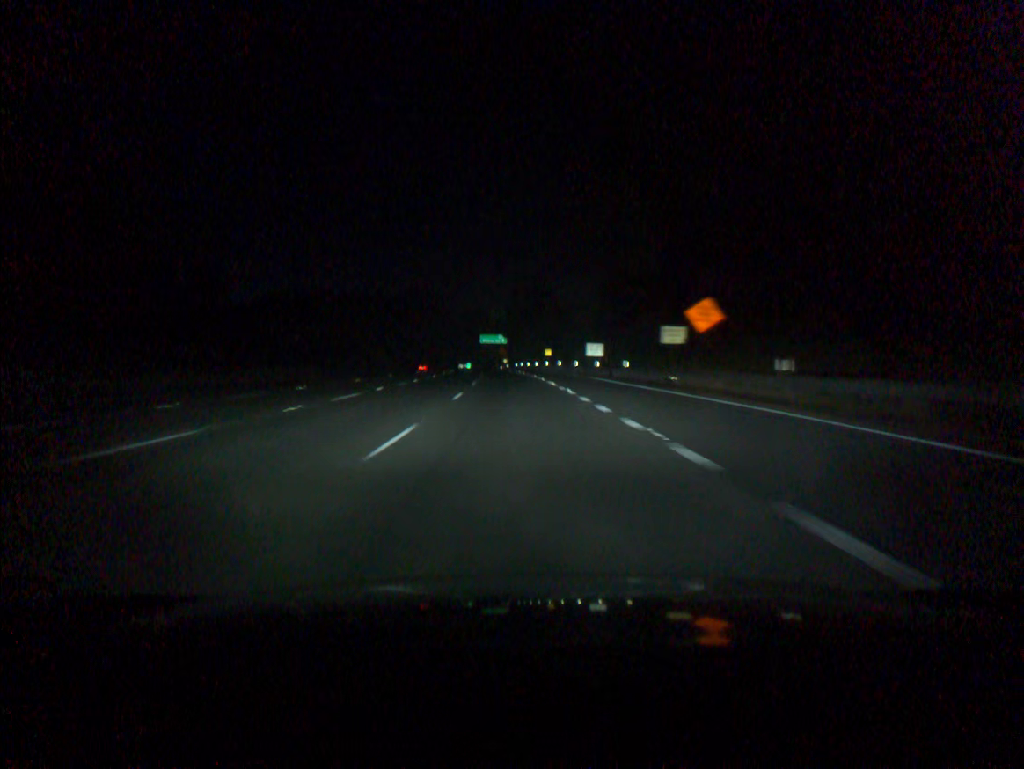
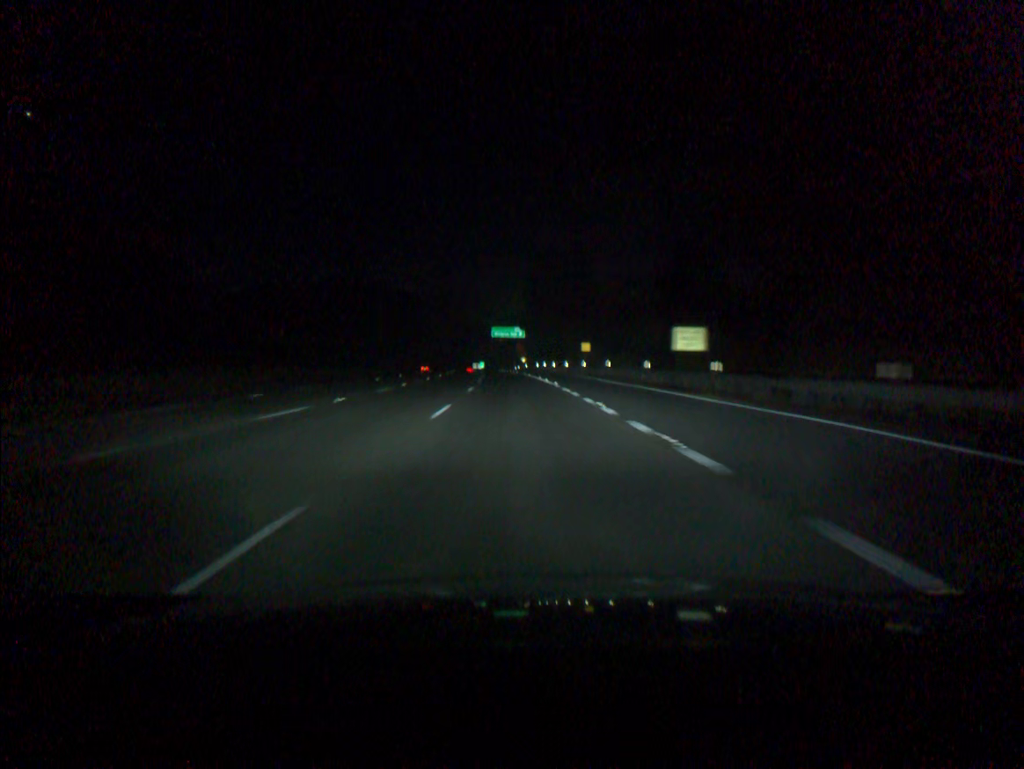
(-0.5, +36.7) m; -1°
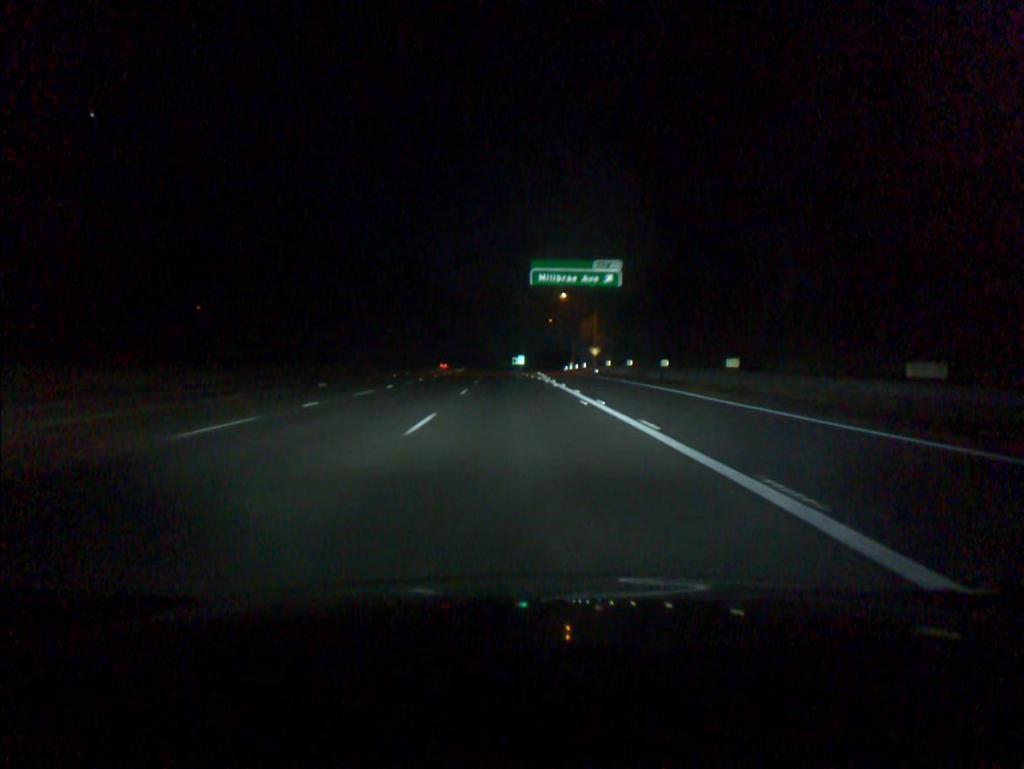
(-2.6, +92.0) m; -3°
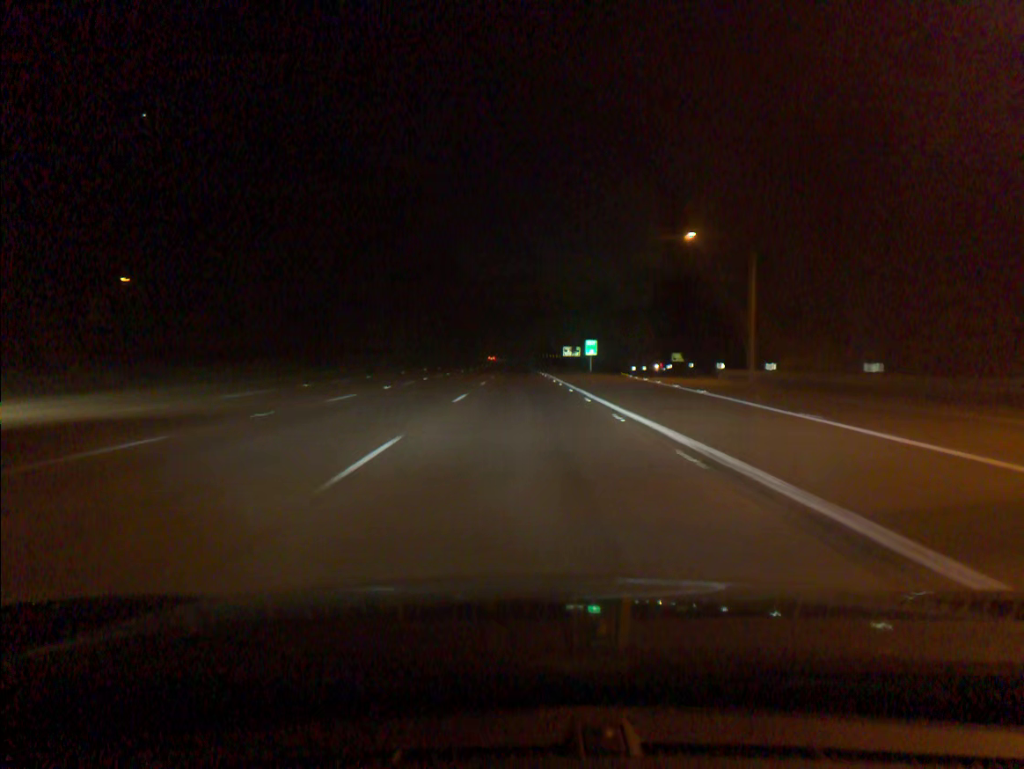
(-2.8, +92.4) m; -3°
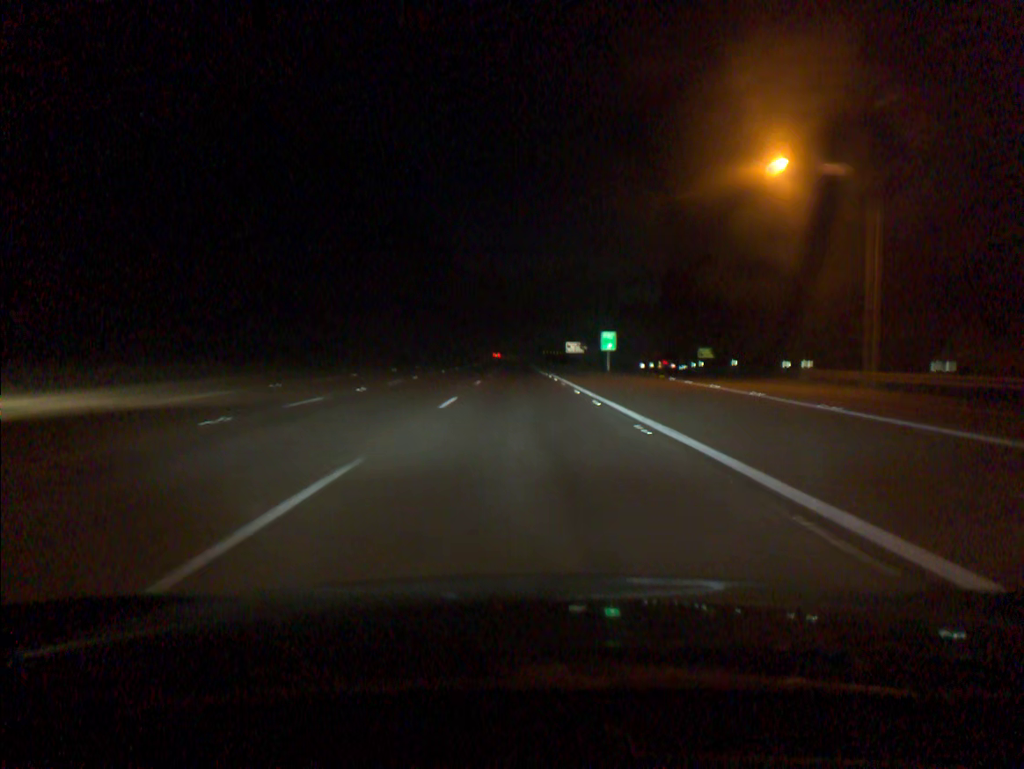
(0.0, +18.5) m; 0°
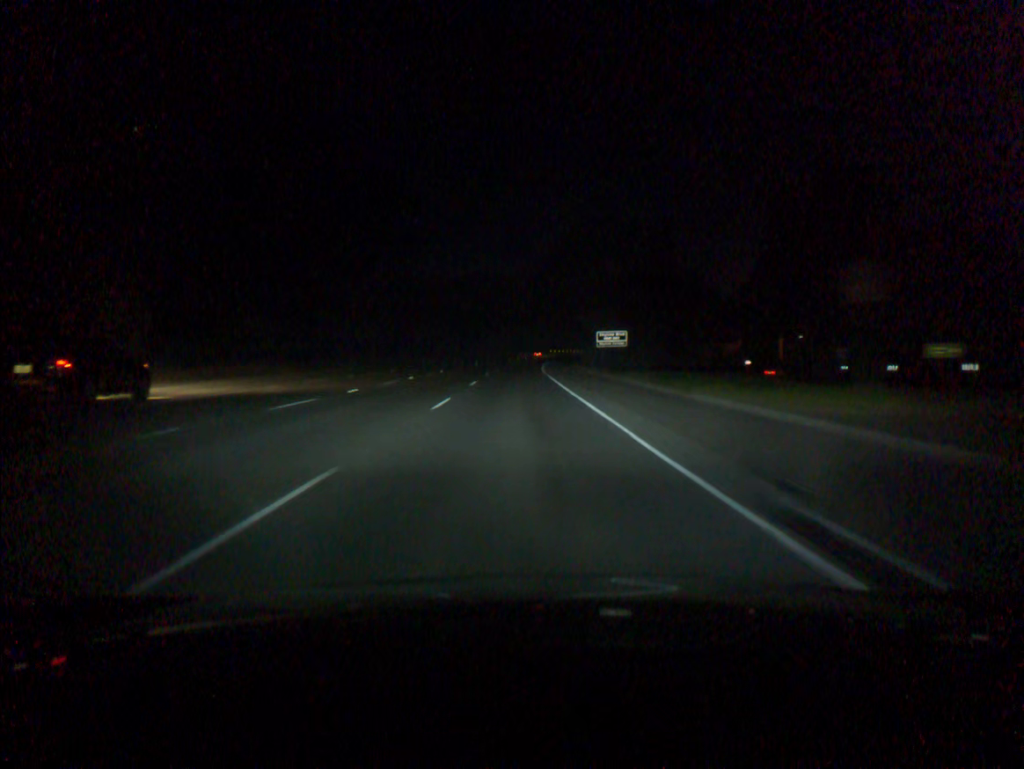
(+0.1, +73.8) m; 0°
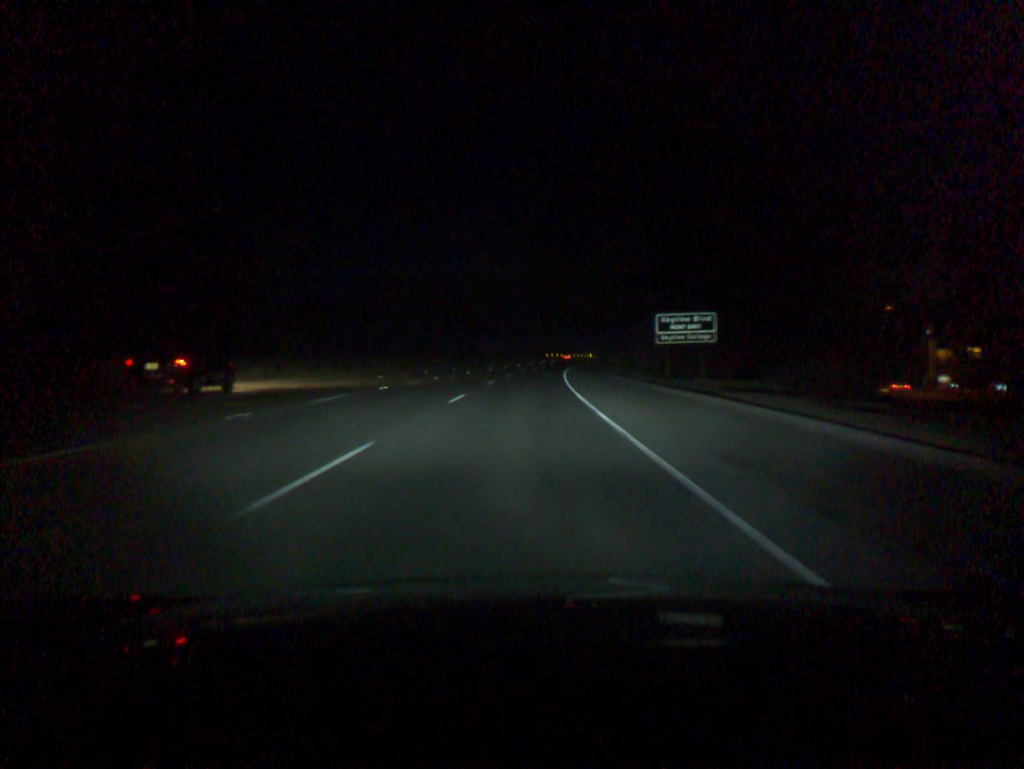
(+0.1, +55.1) m; +1°
